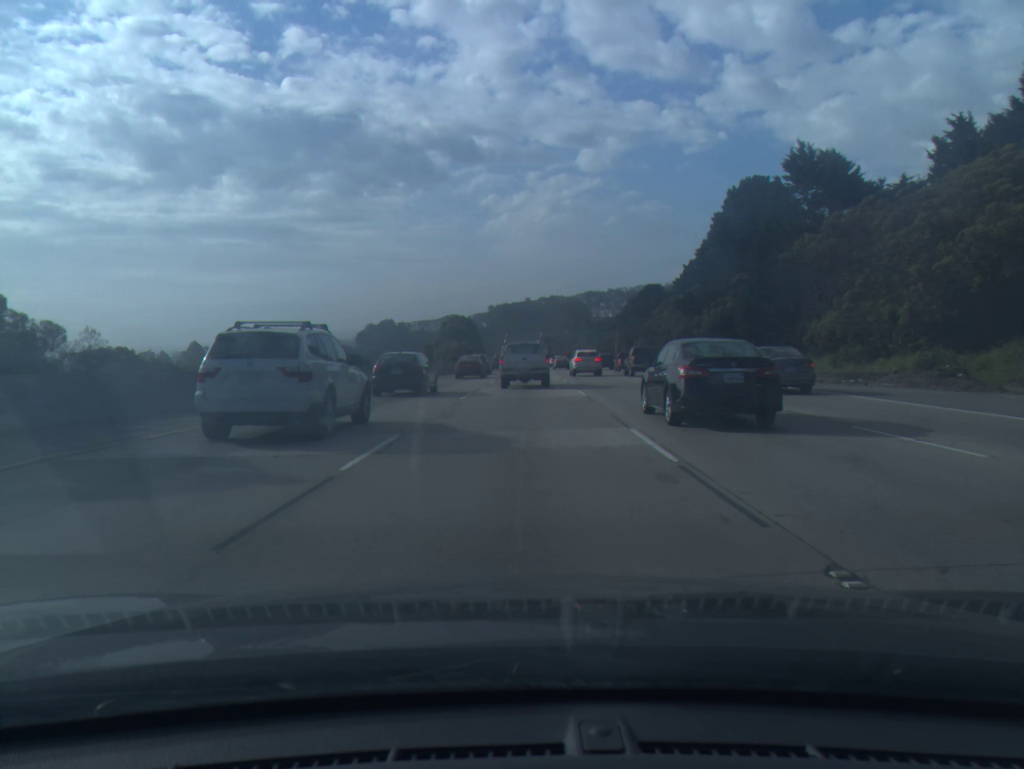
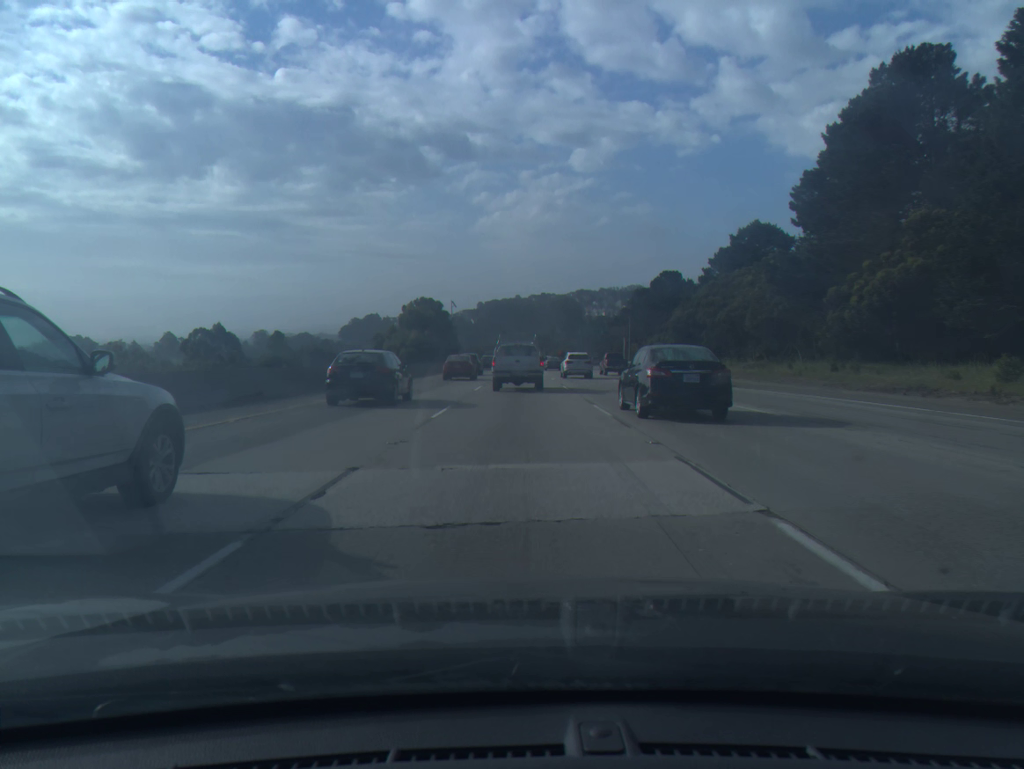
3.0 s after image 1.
(+0.4, +36.2) m; +1°
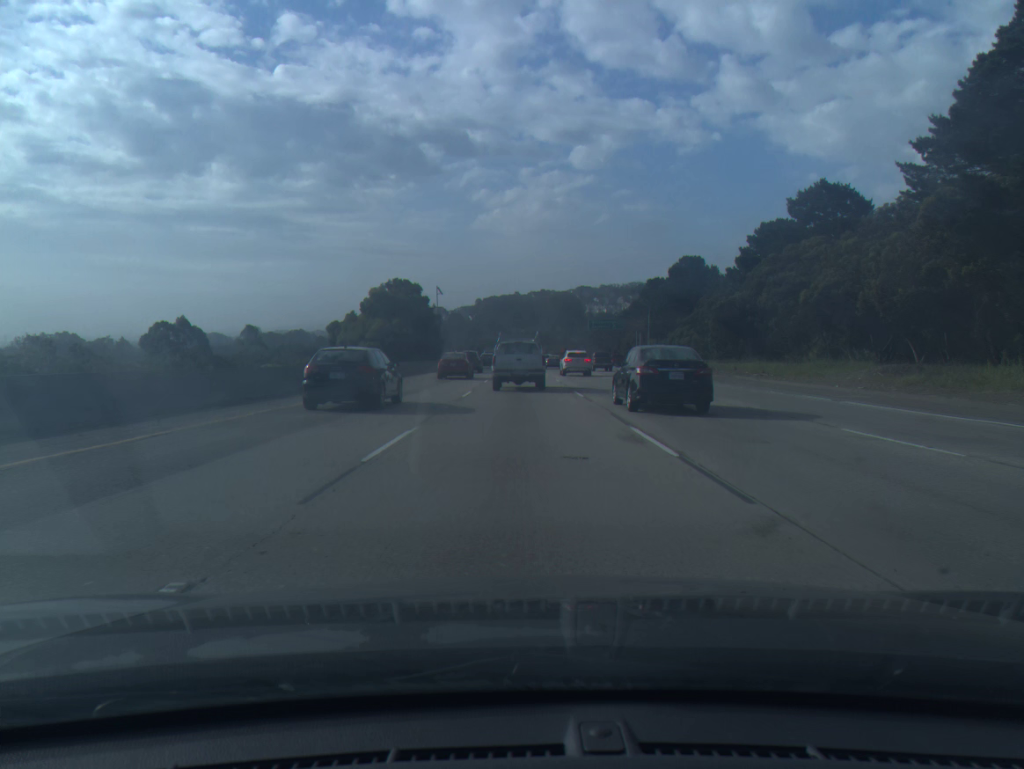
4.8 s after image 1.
(0.0, +21.6) m; 0°
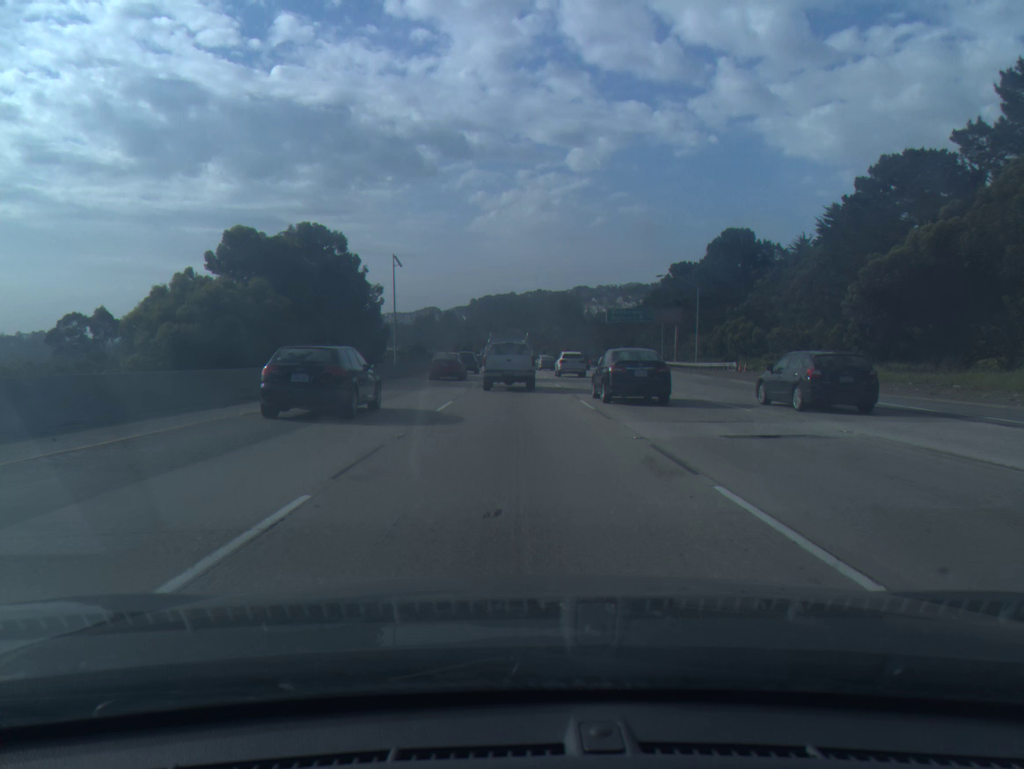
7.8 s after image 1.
(+0.1, +35.2) m; 0°
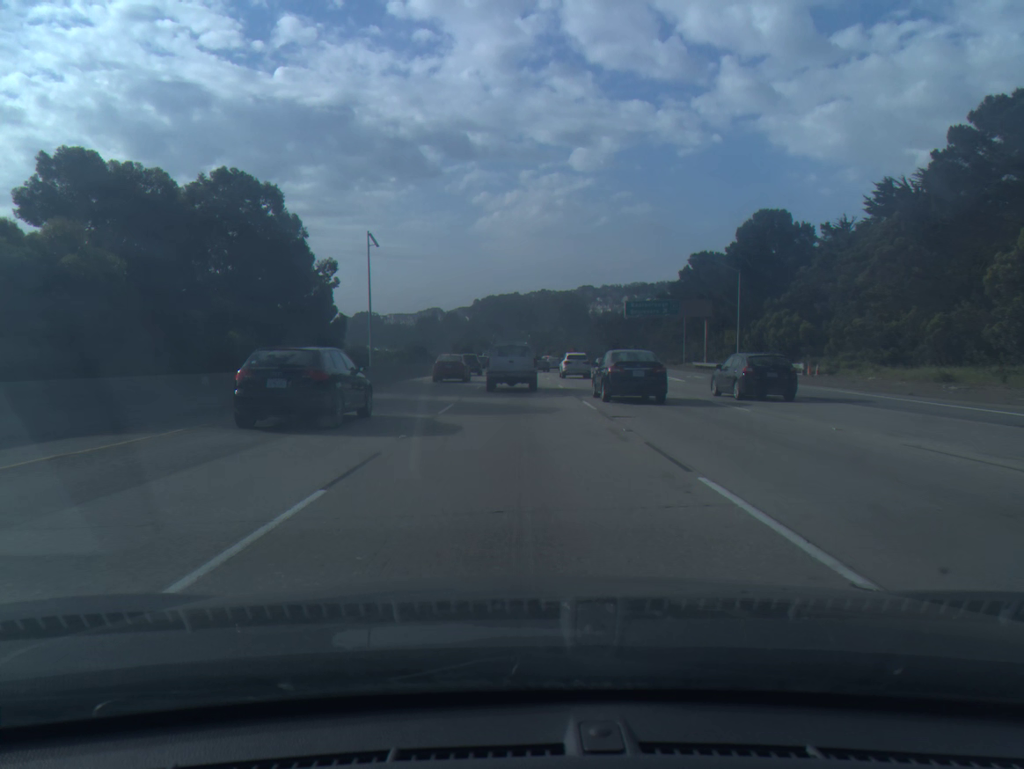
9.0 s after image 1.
(0.0, +14.3) m; 0°
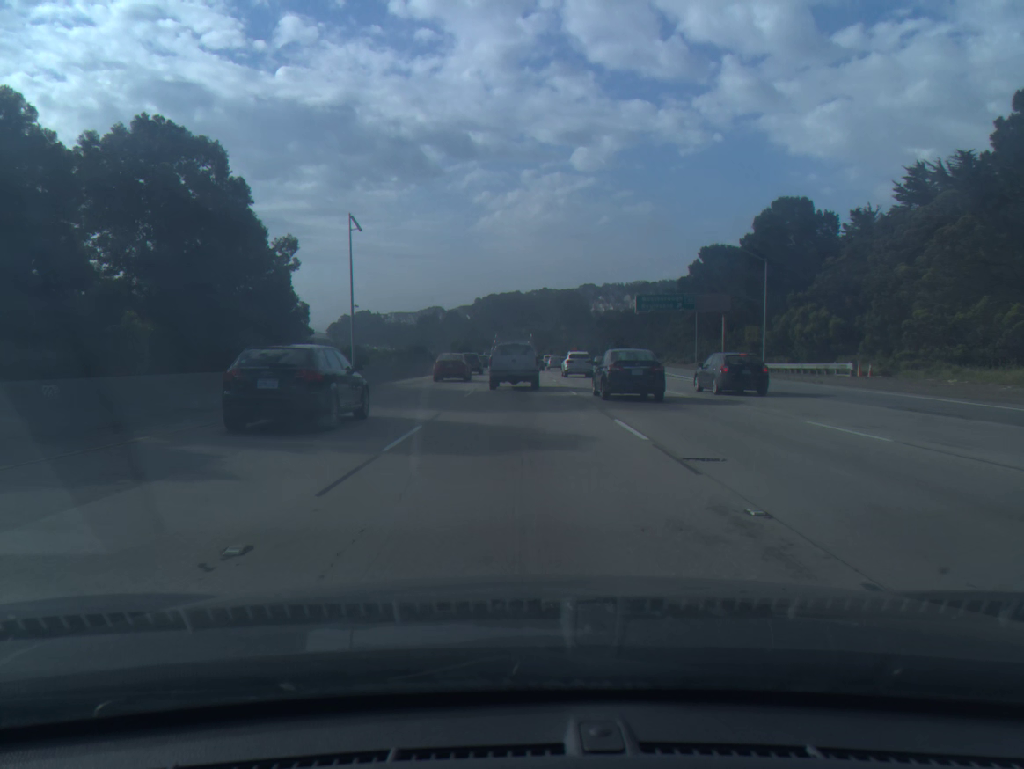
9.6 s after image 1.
(0.0, +7.2) m; 0°
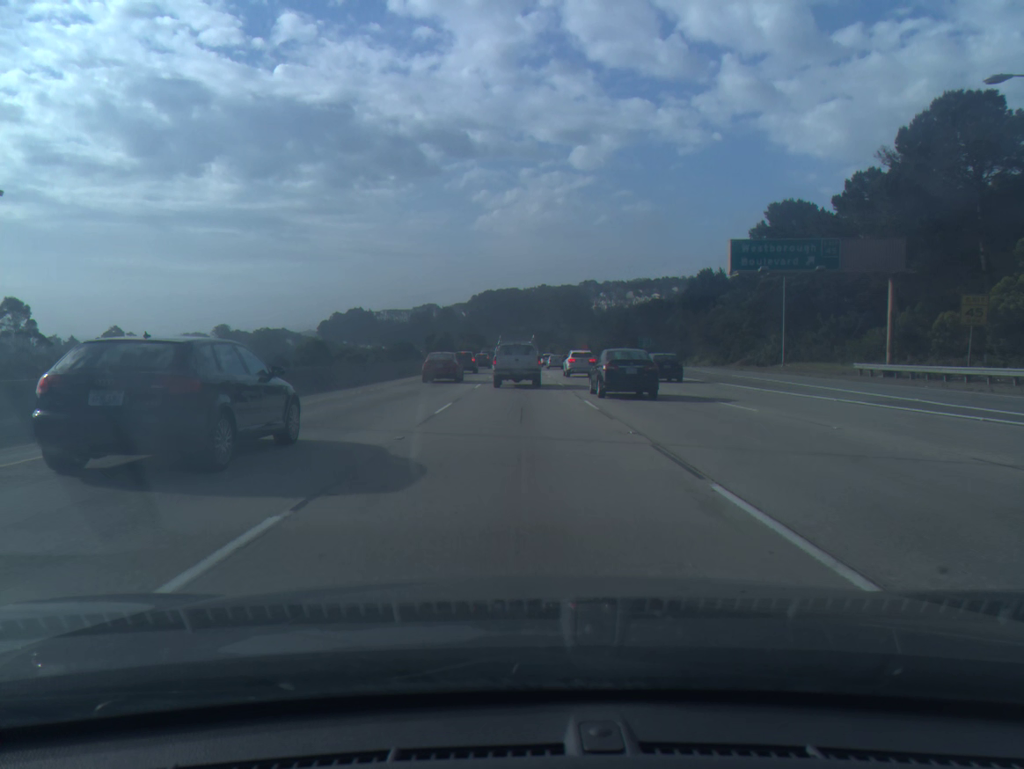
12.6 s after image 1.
(+0.2, +37.2) m; 0°
